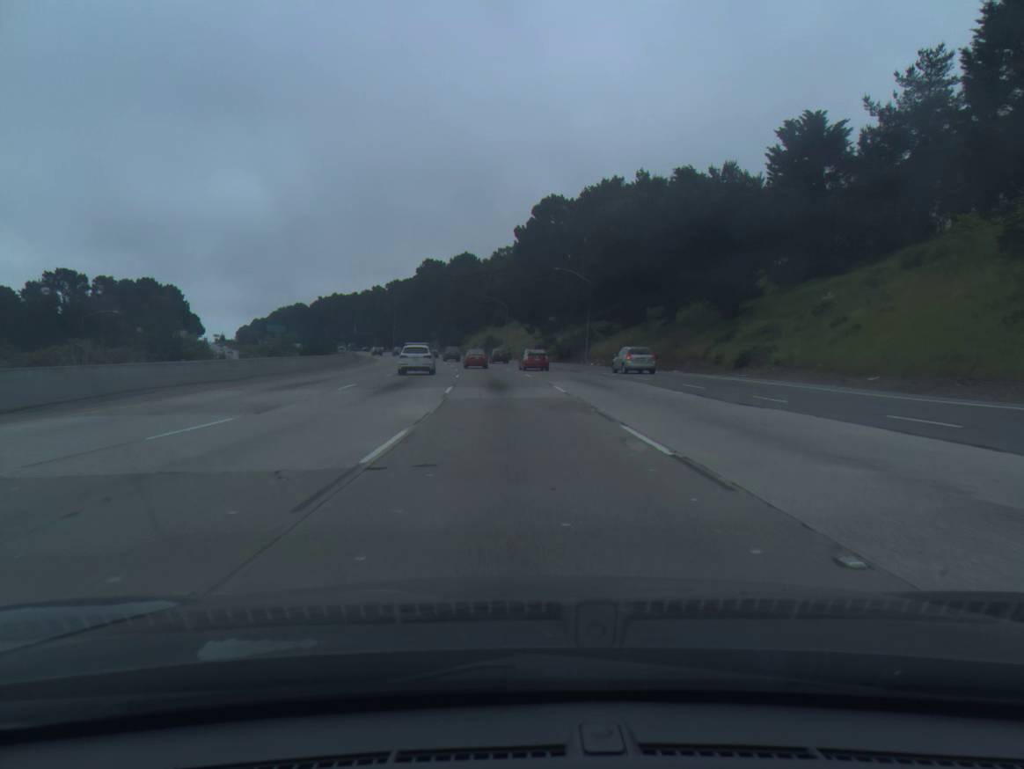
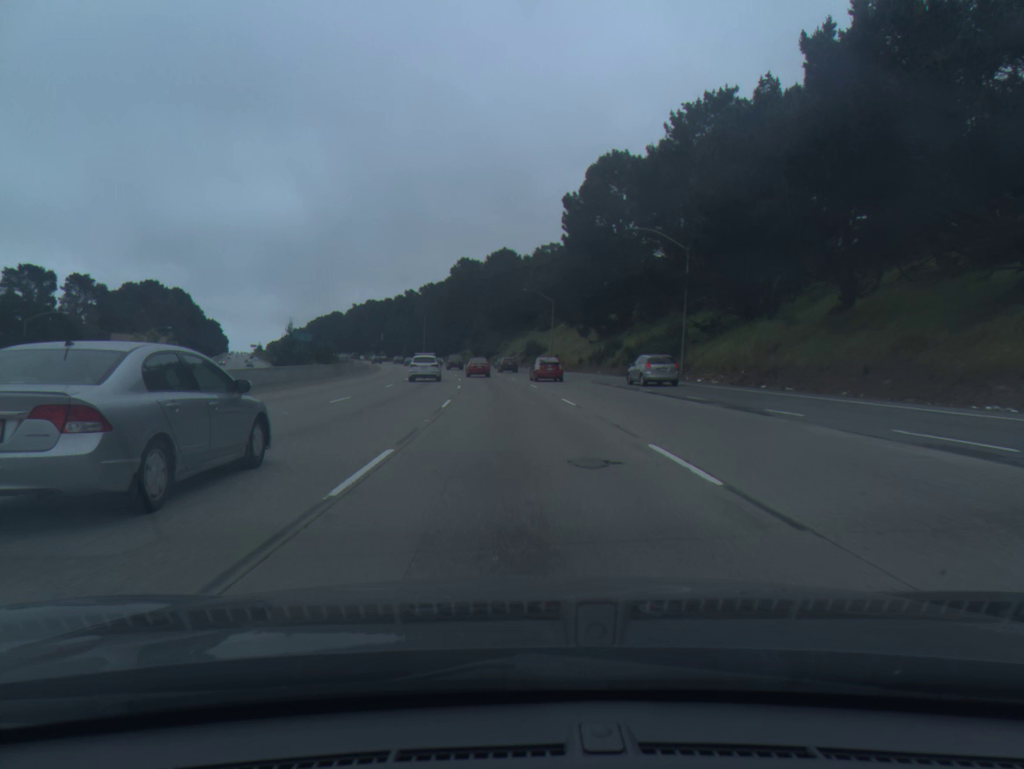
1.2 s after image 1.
(-0.9, +31.2) m; -3°
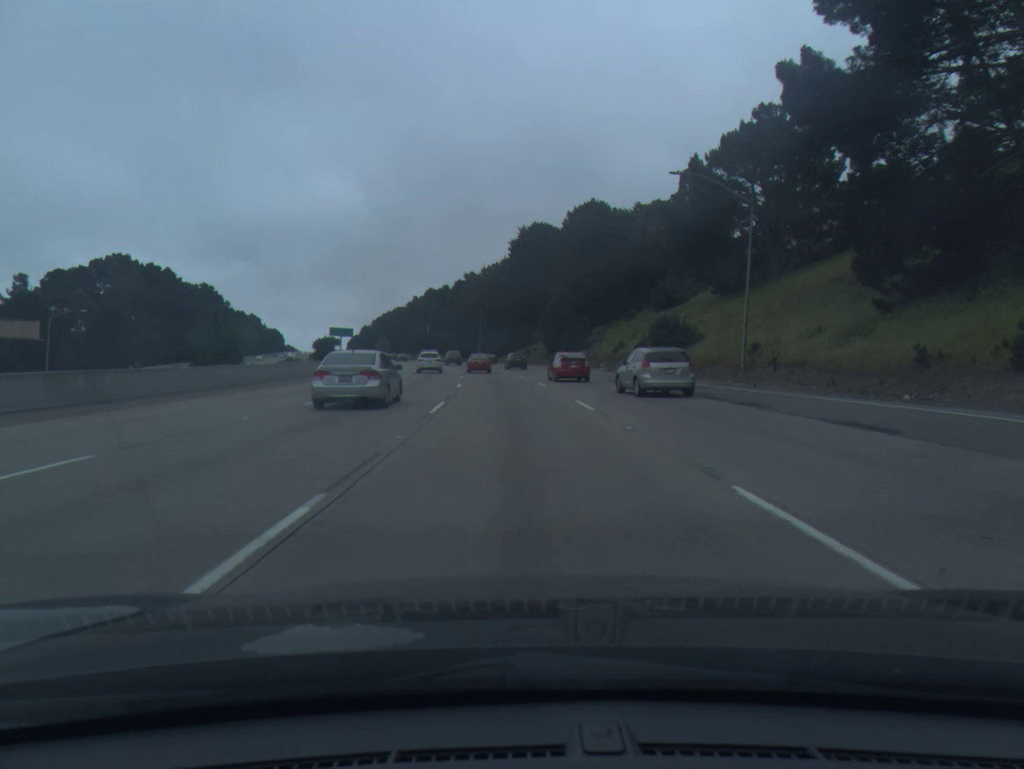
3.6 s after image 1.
(-3.0, +62.5) m; -5°
